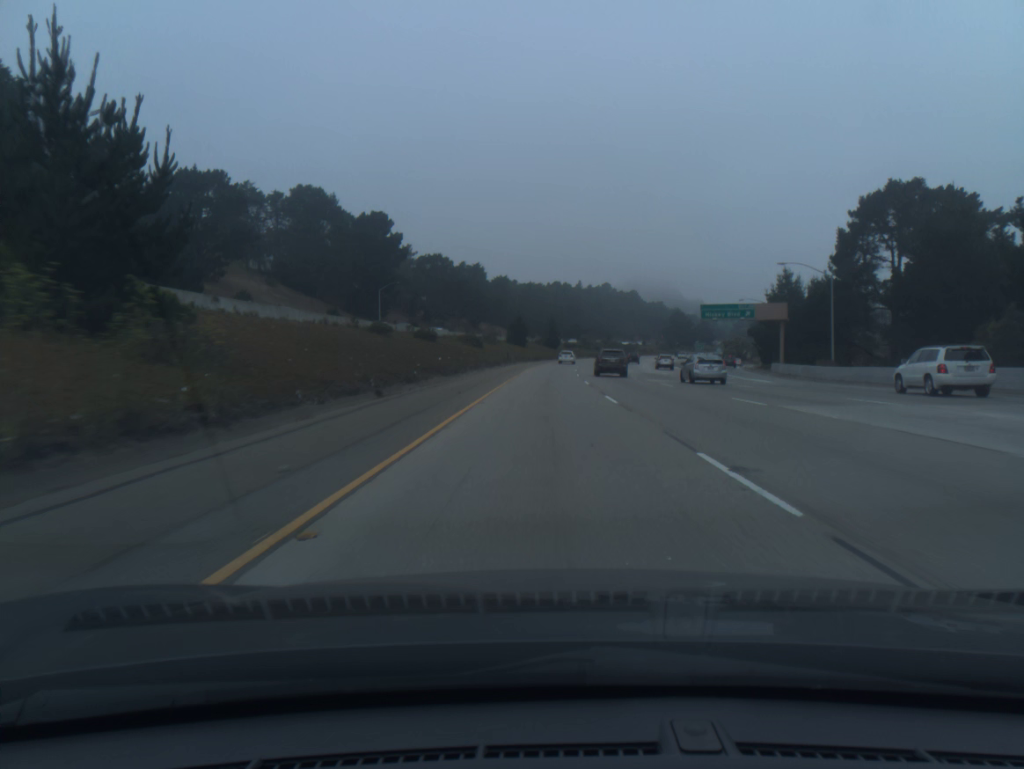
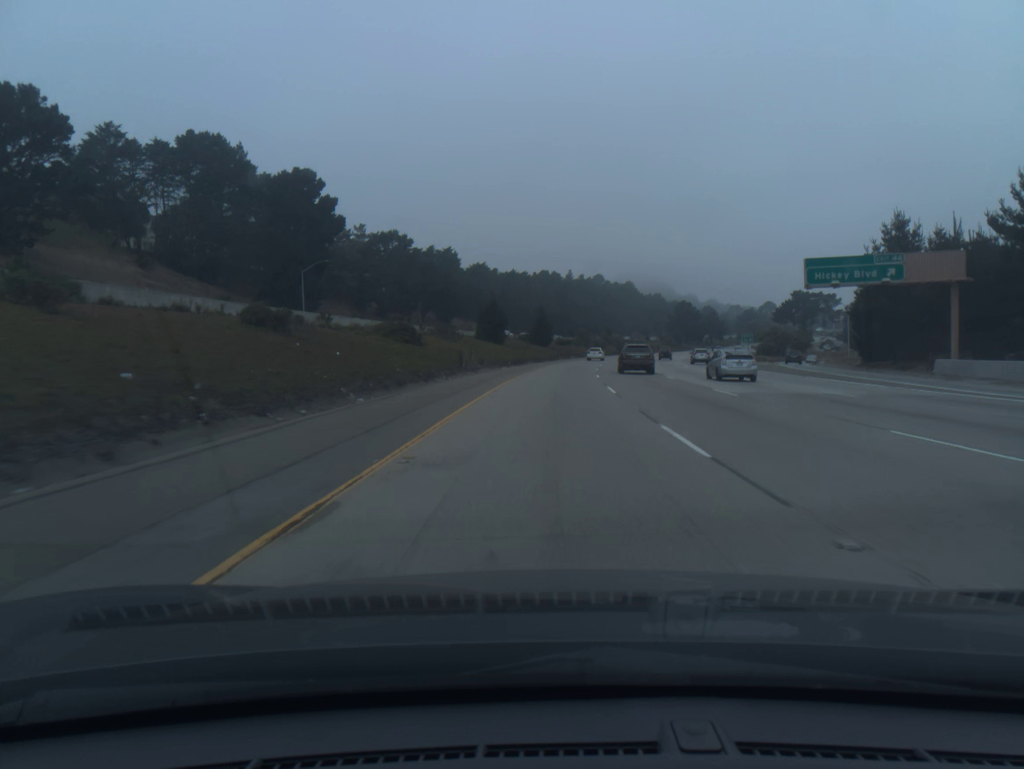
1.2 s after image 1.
(+0.2, +40.4) m; +1°
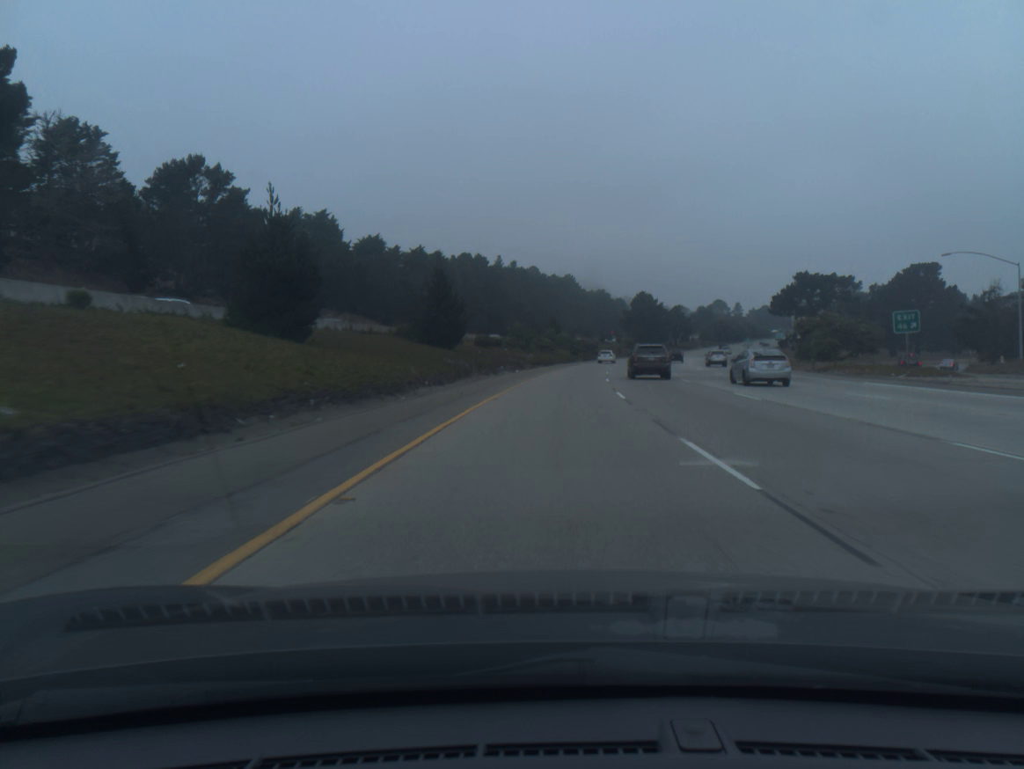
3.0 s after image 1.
(+2.2, +60.5) m; +5°
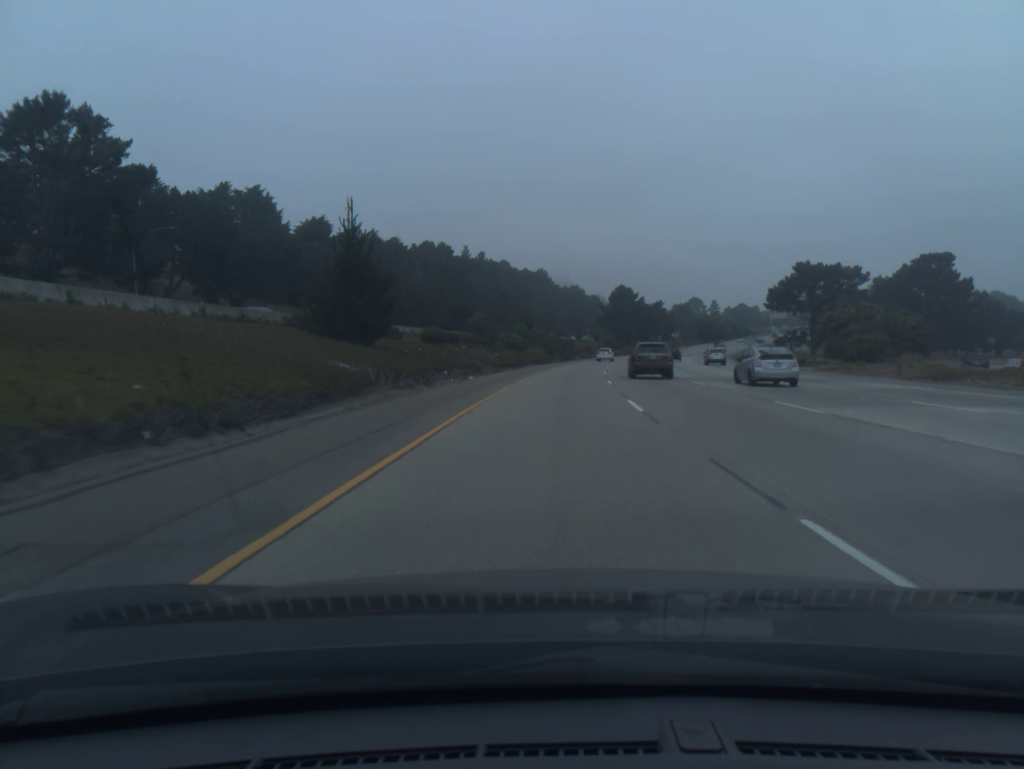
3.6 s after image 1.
(+0.3, +20.1) m; +2°
